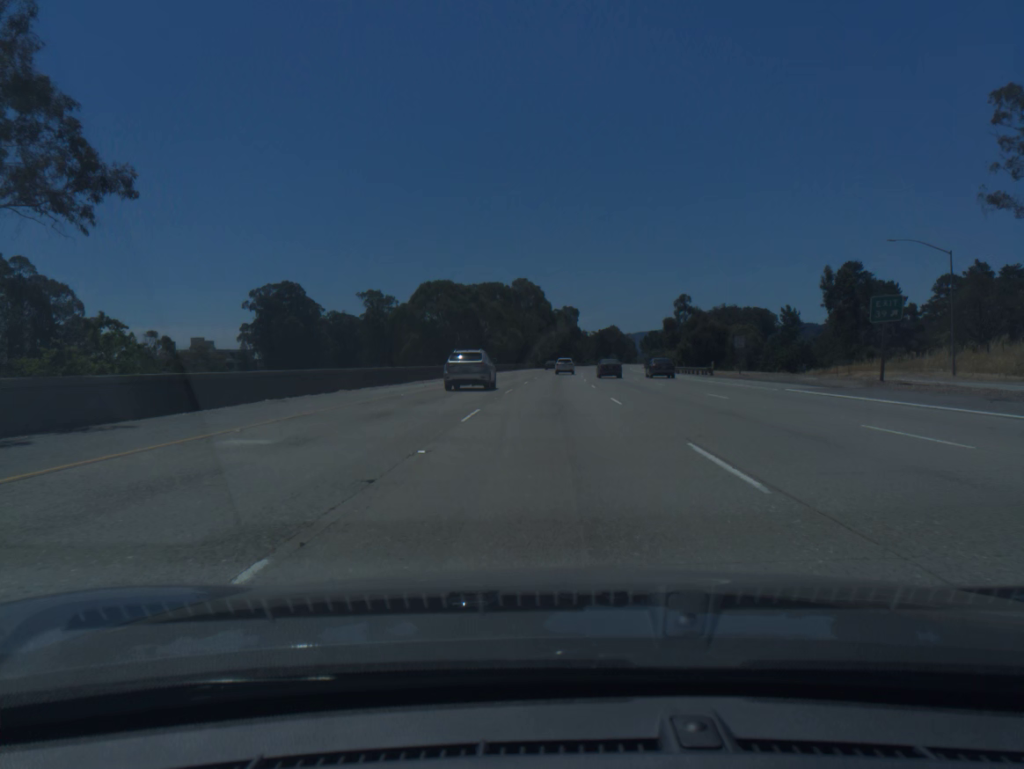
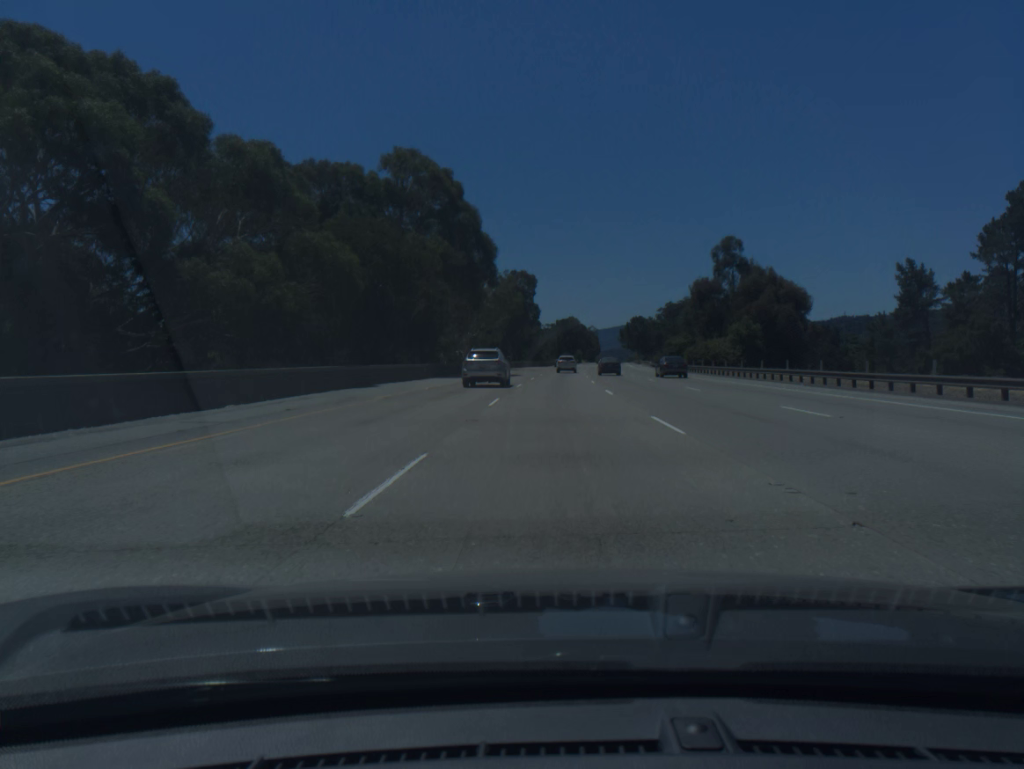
(+2.9, +97.2) m; +4°
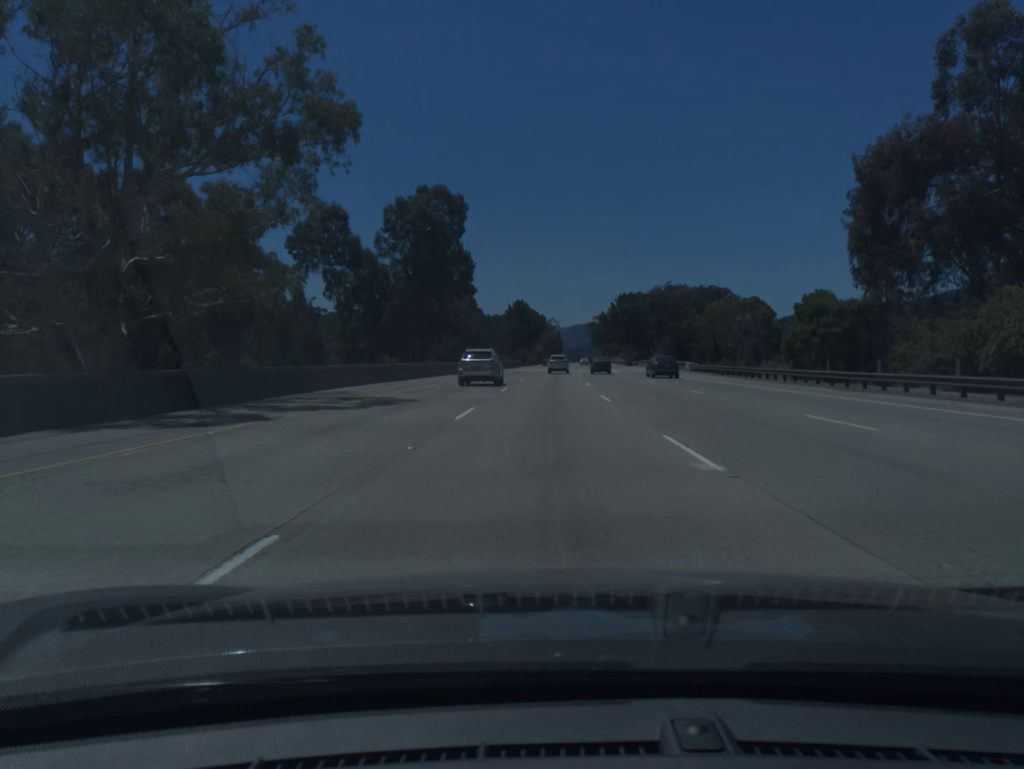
(+2.3, +77.3) m; +3°
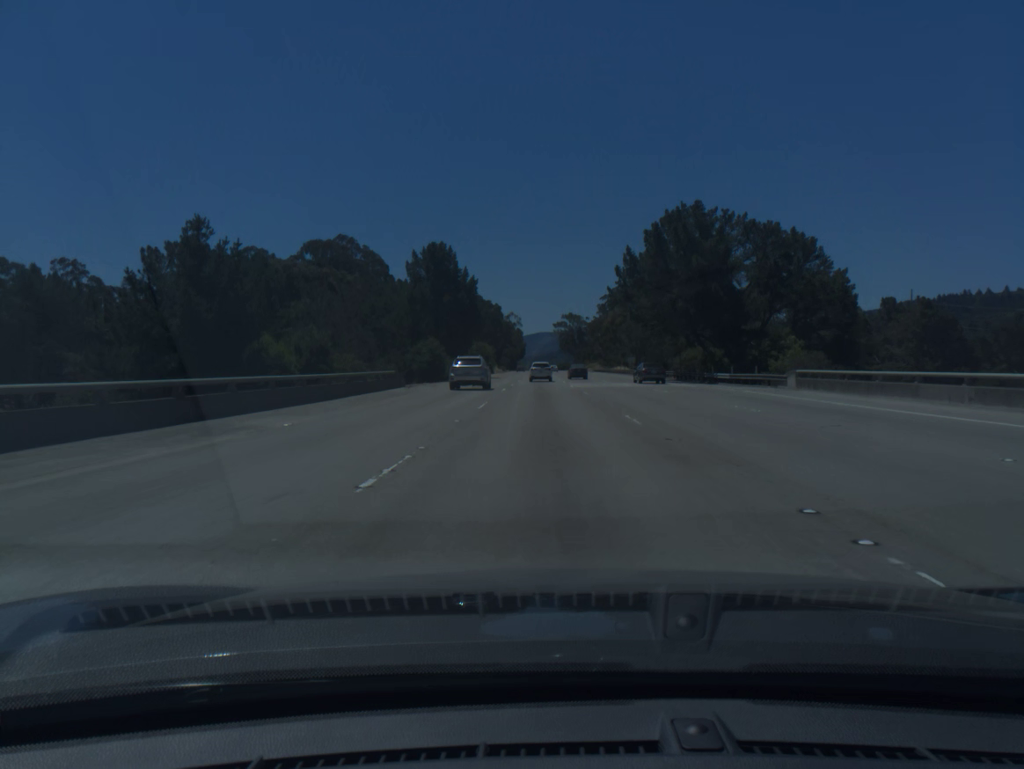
(+2.4, +95.6) m; +3°
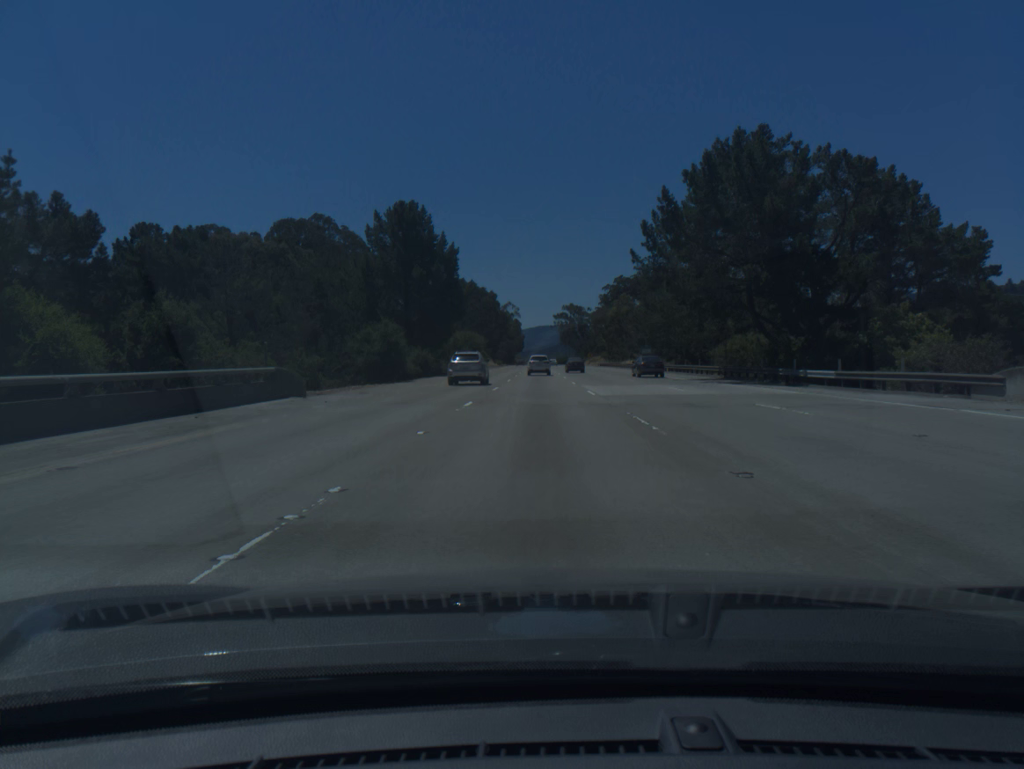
(0.0, +18.9) m; 0°
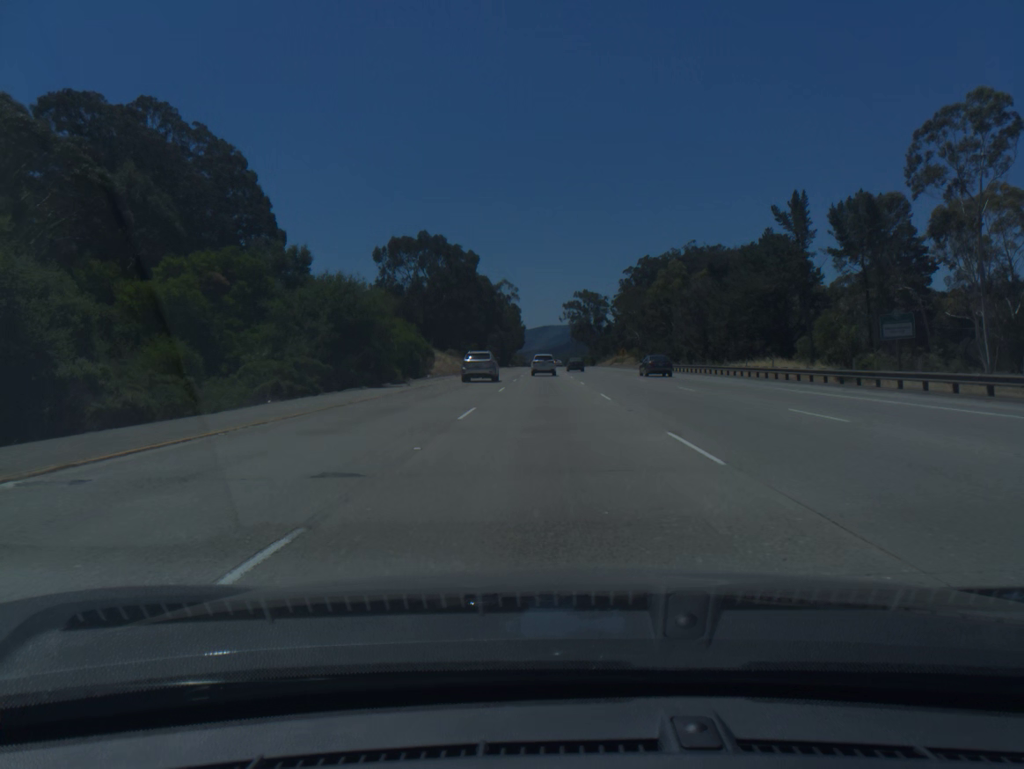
(-0.6, +74.9) m; 0°
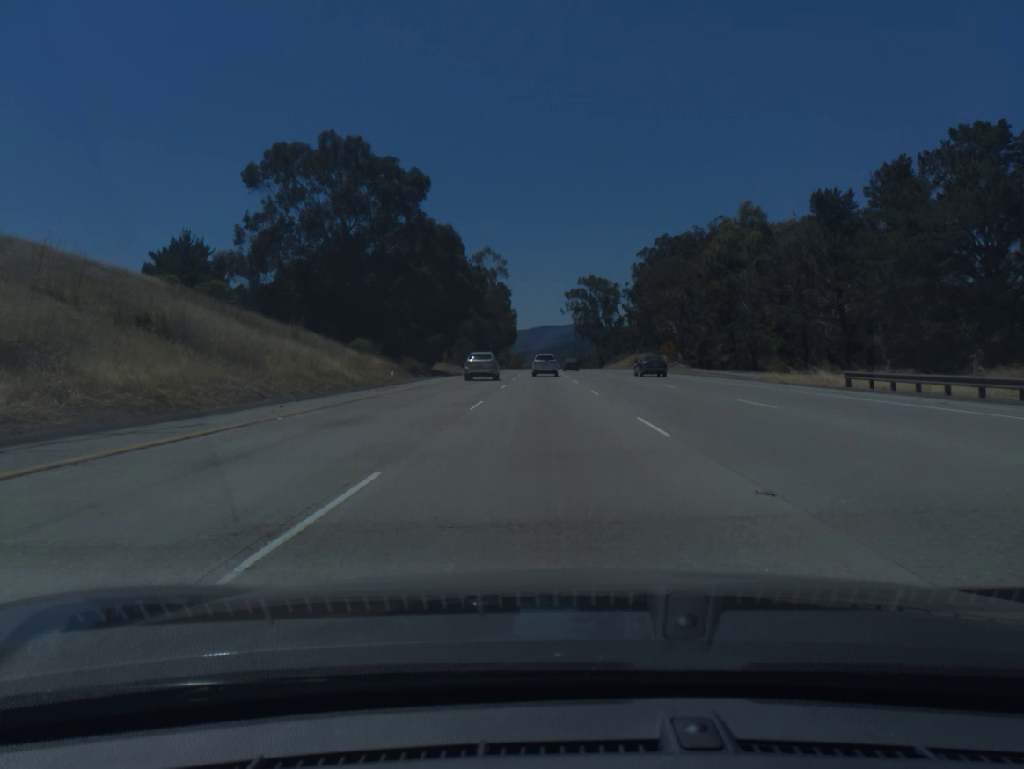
(+0.1, +55.2) m; 0°
